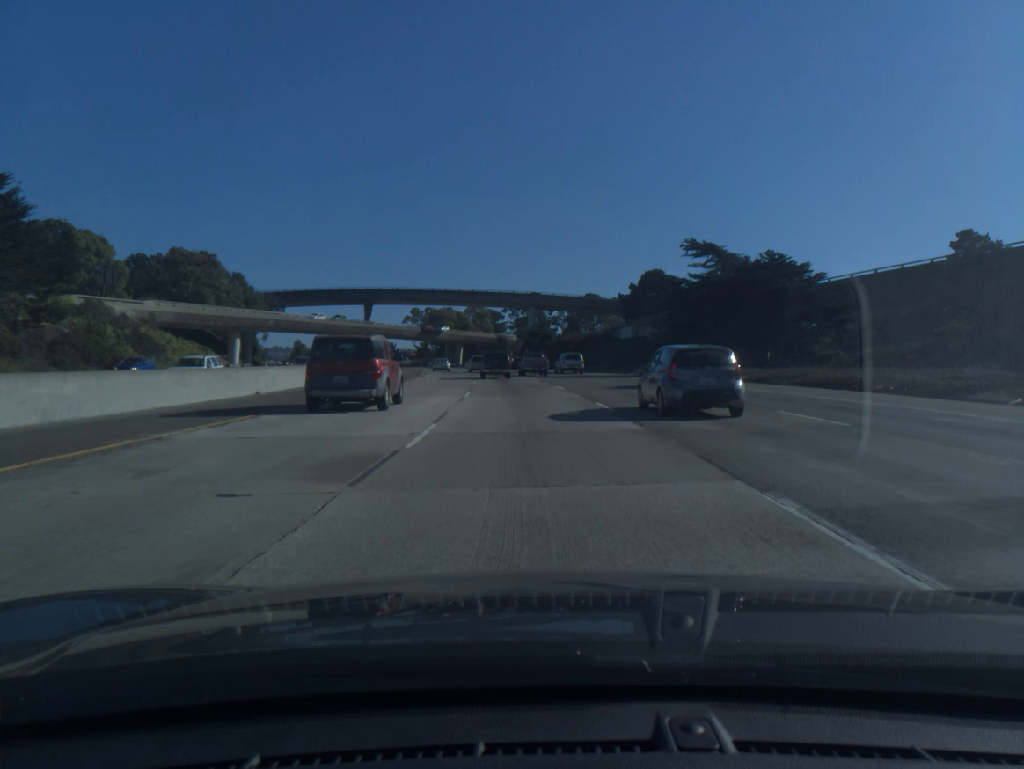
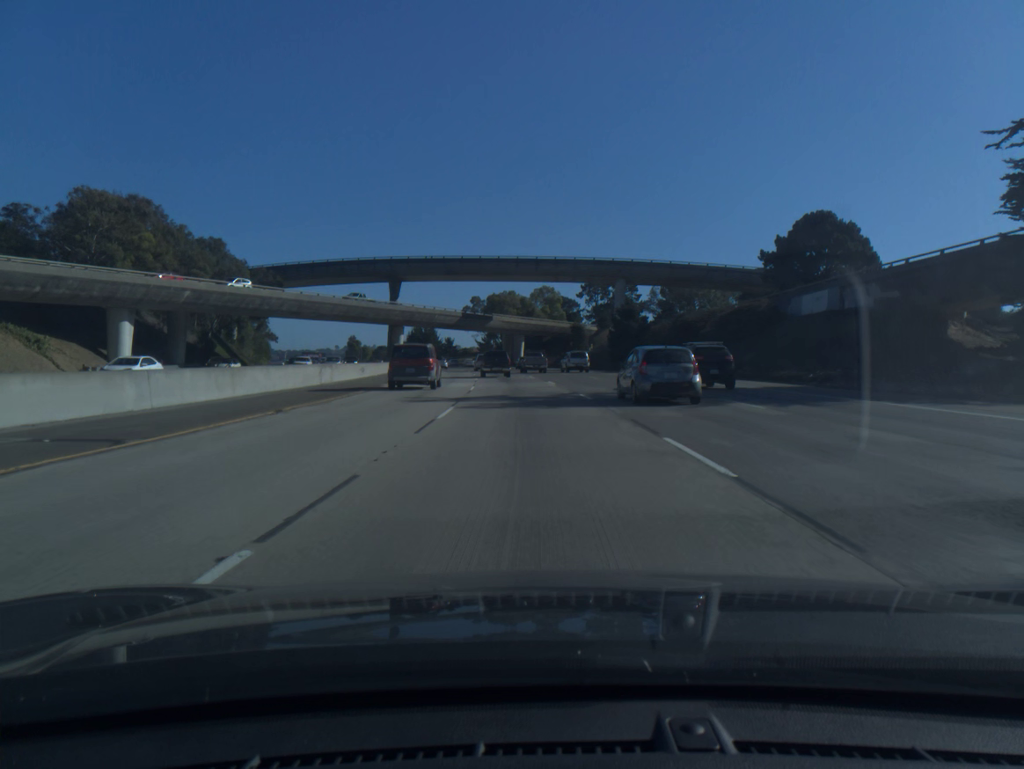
(-2.5, +53.6) m; -5°
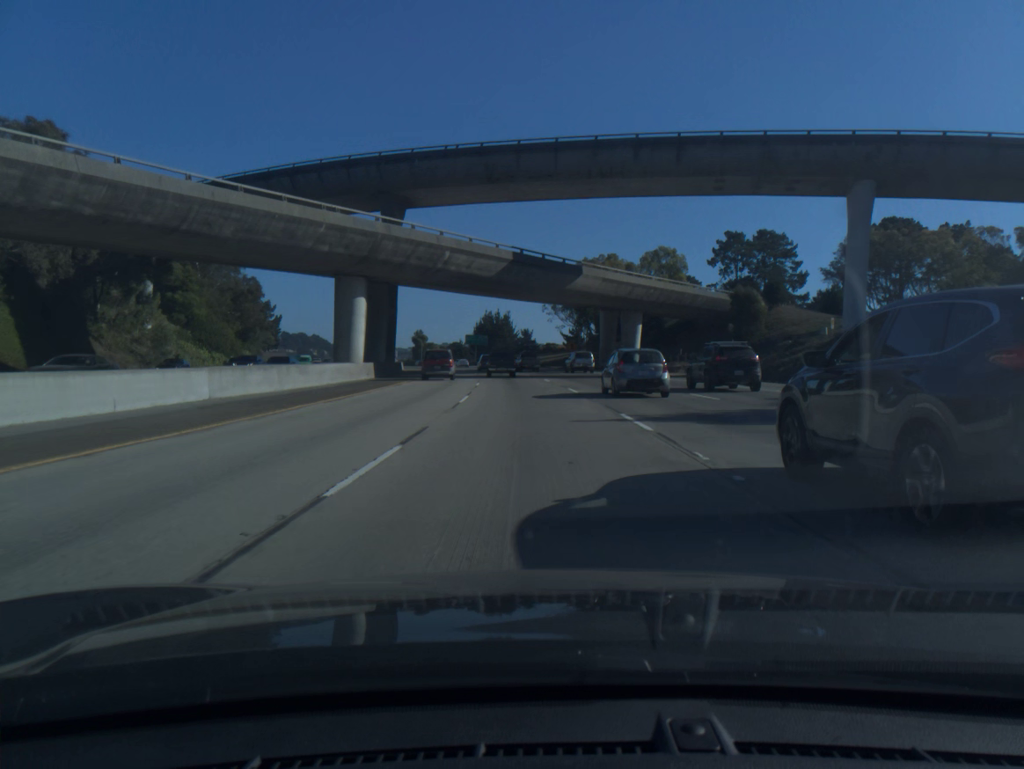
(-3.8, +67.8) m; -7°
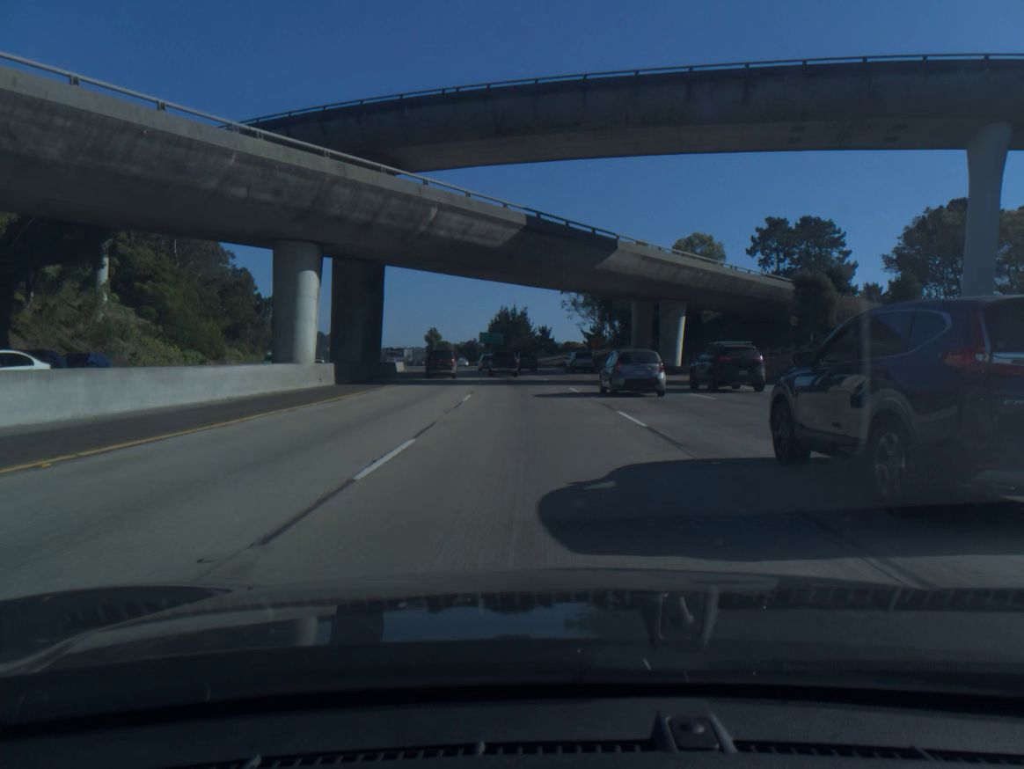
(-0.2, +13.7) m; -1°
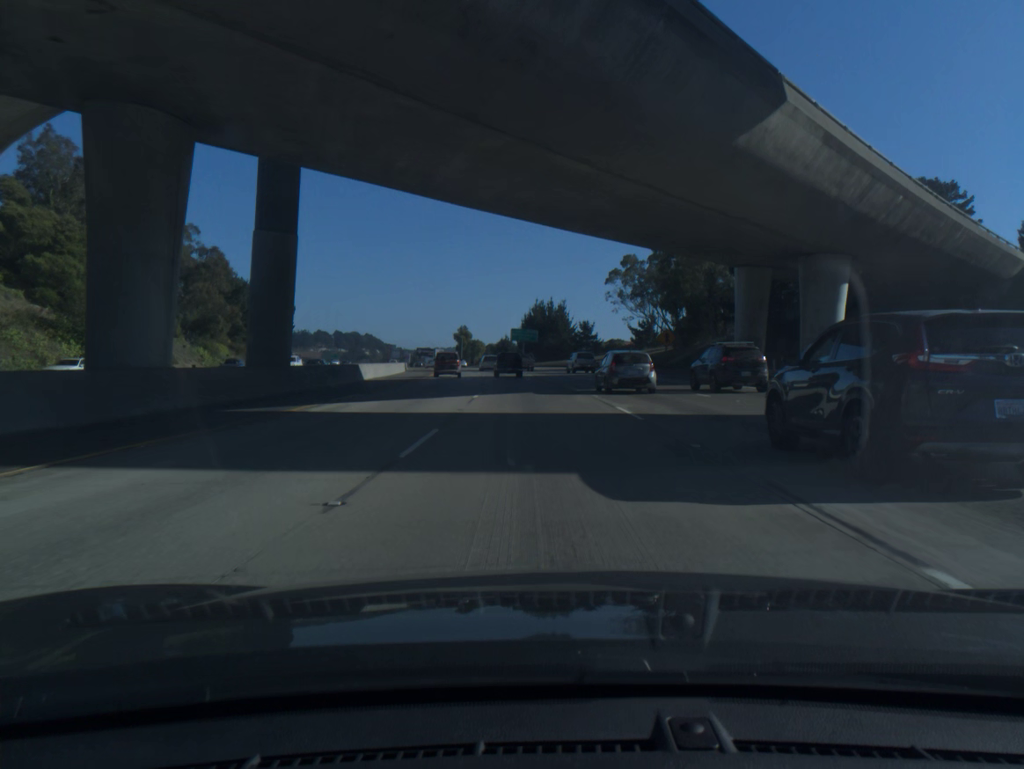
(-0.6, +27.5) m; -3°
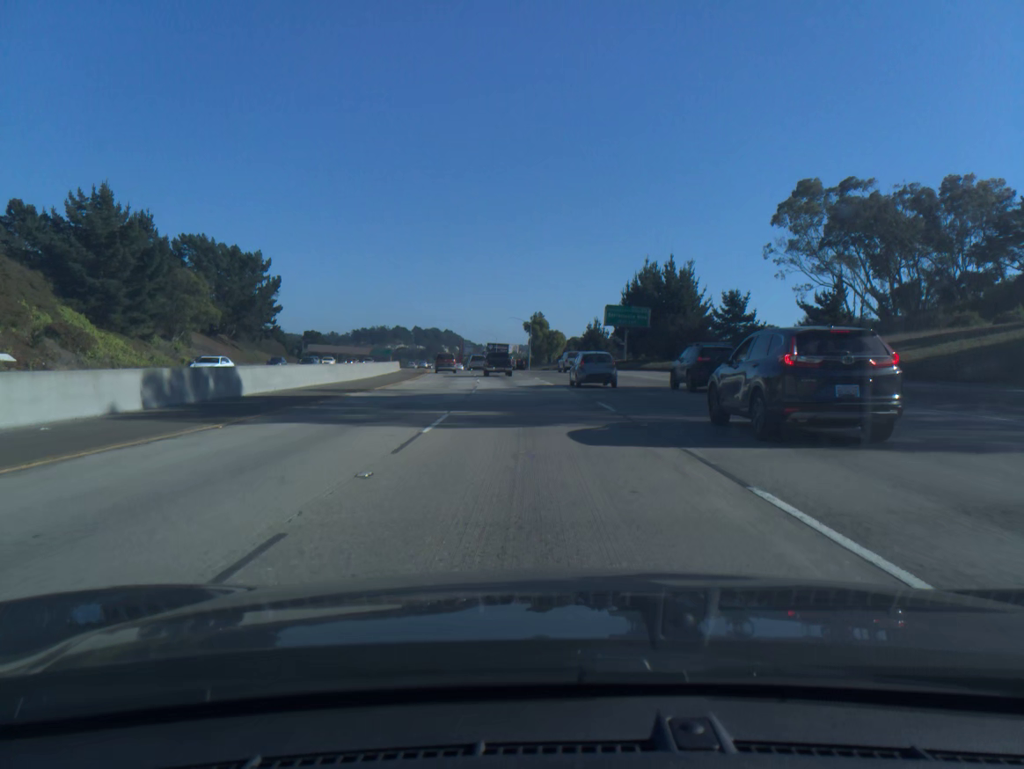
(-3.5, +70.0) m; -6°
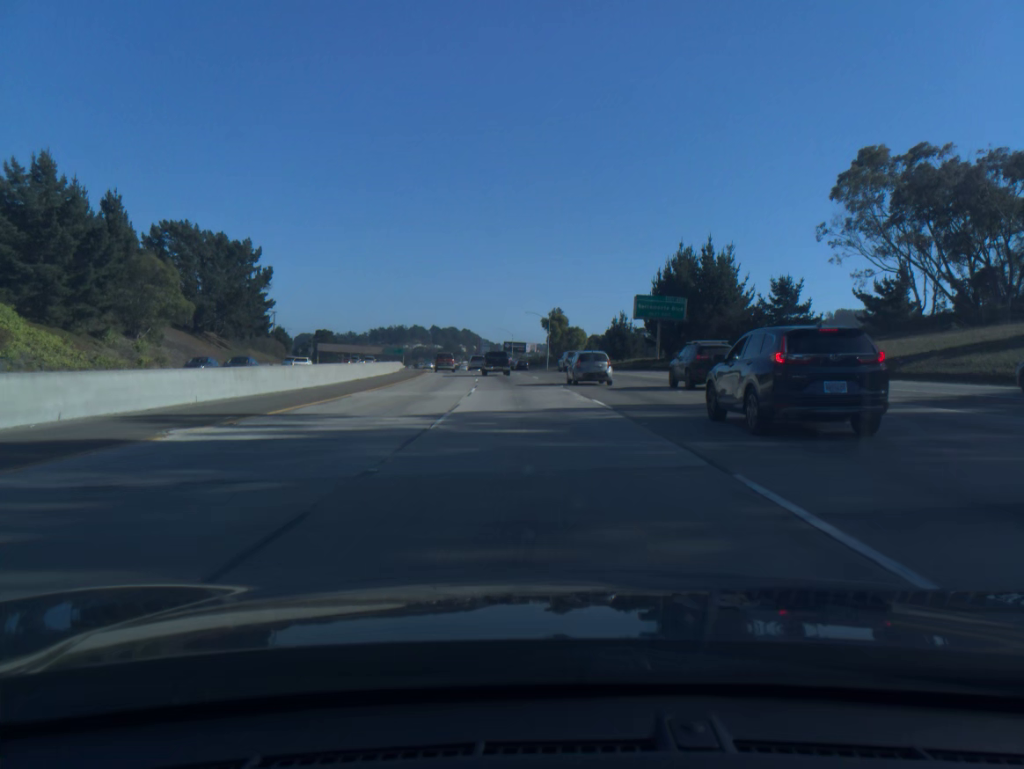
(-0.1, +14.1) m; -1°
